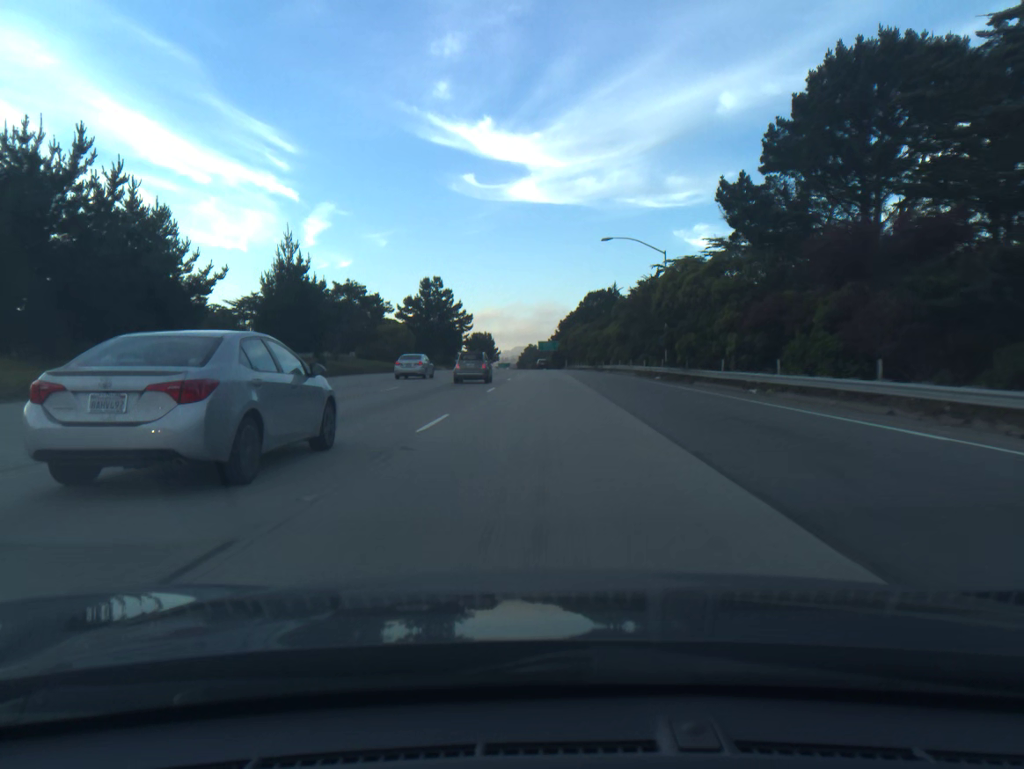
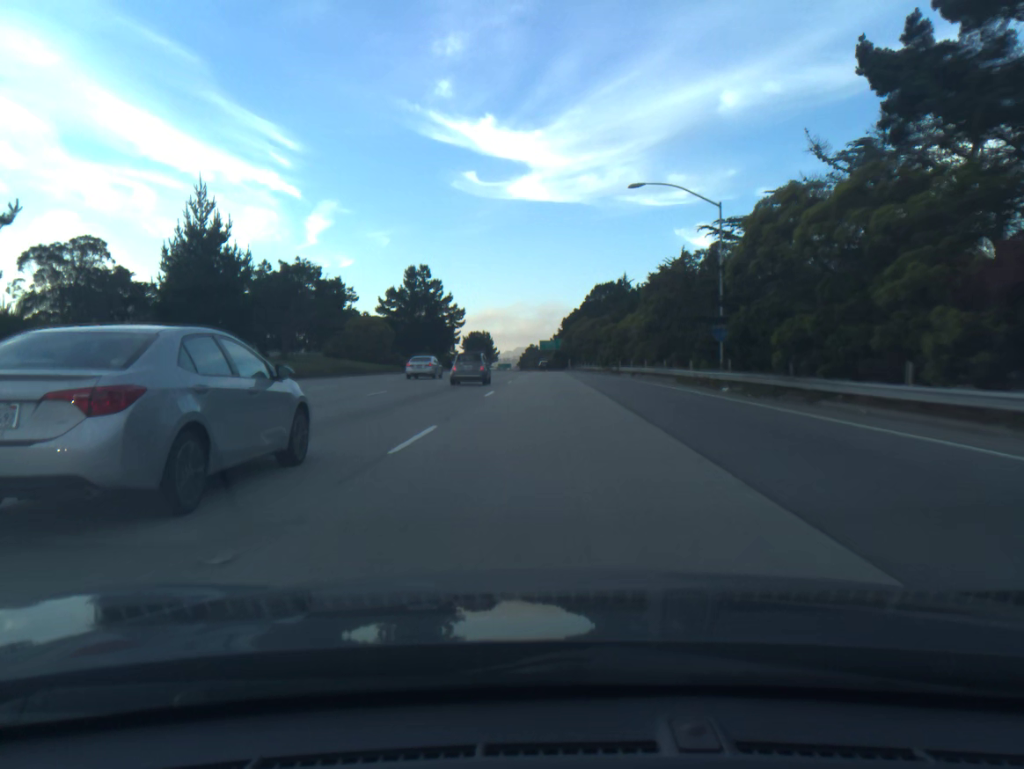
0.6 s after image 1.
(0.0, +17.3) m; 0°
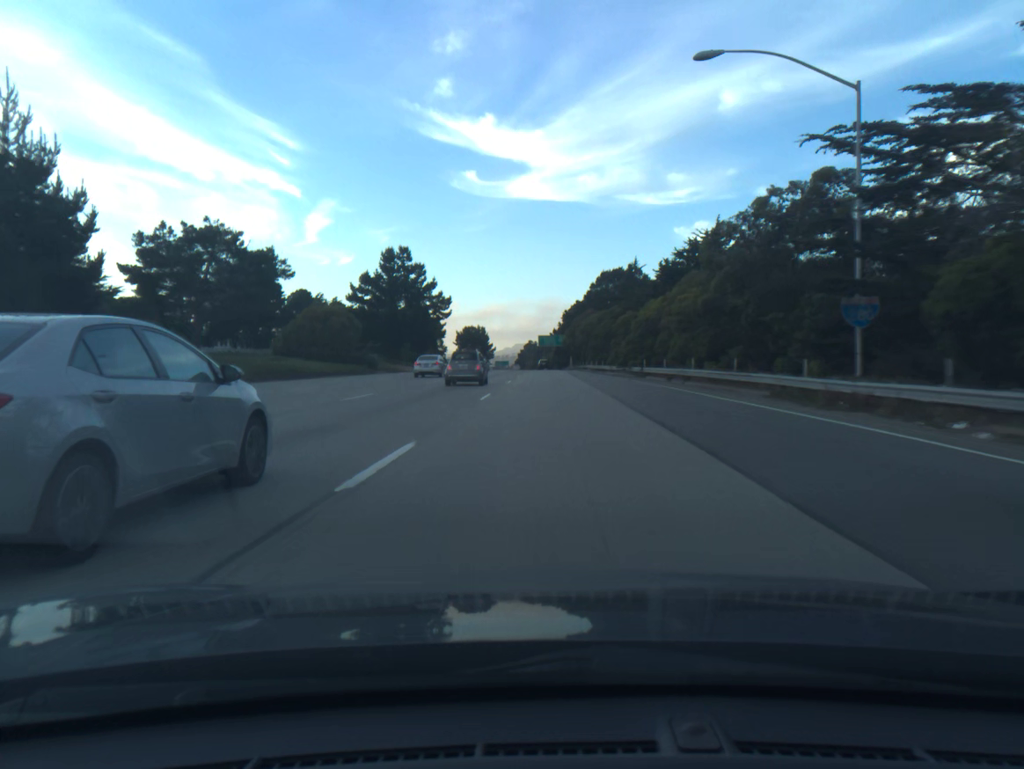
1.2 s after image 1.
(0.0, +17.3) m; 0°
